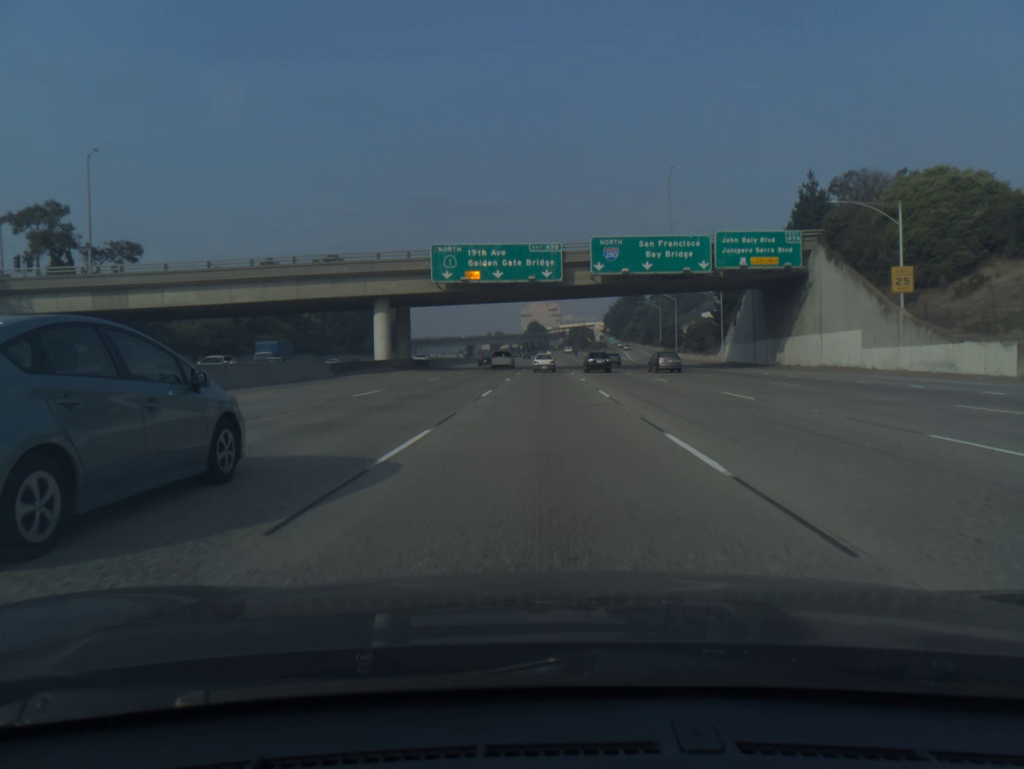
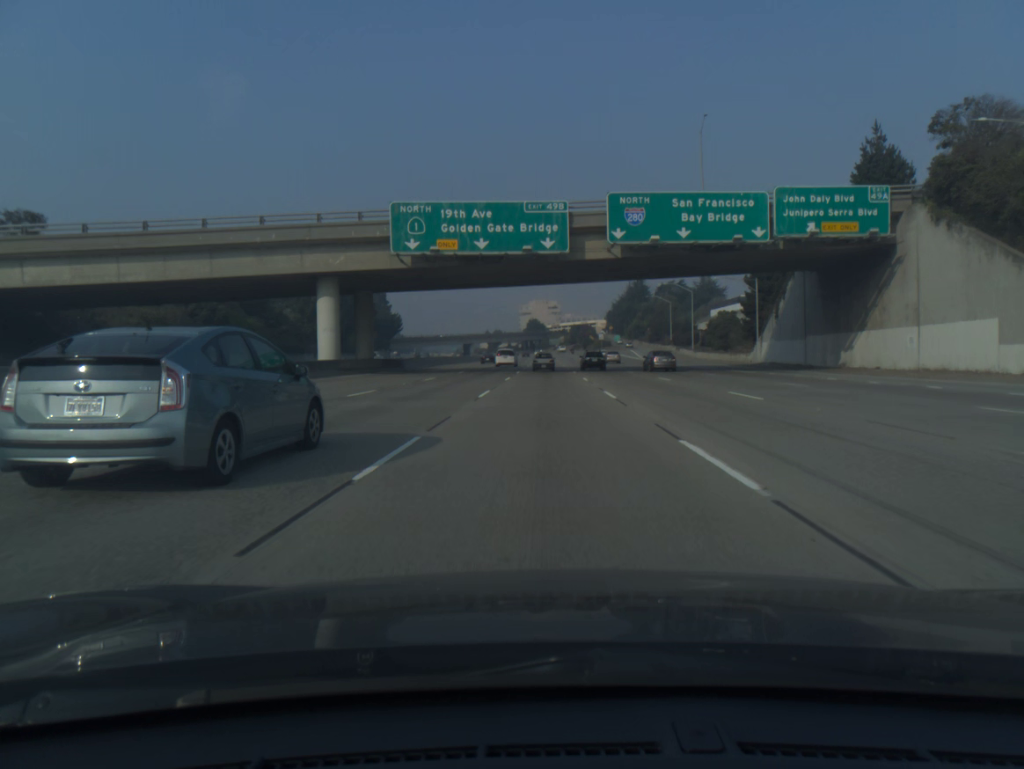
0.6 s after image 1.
(0.0, +15.6) m; 0°
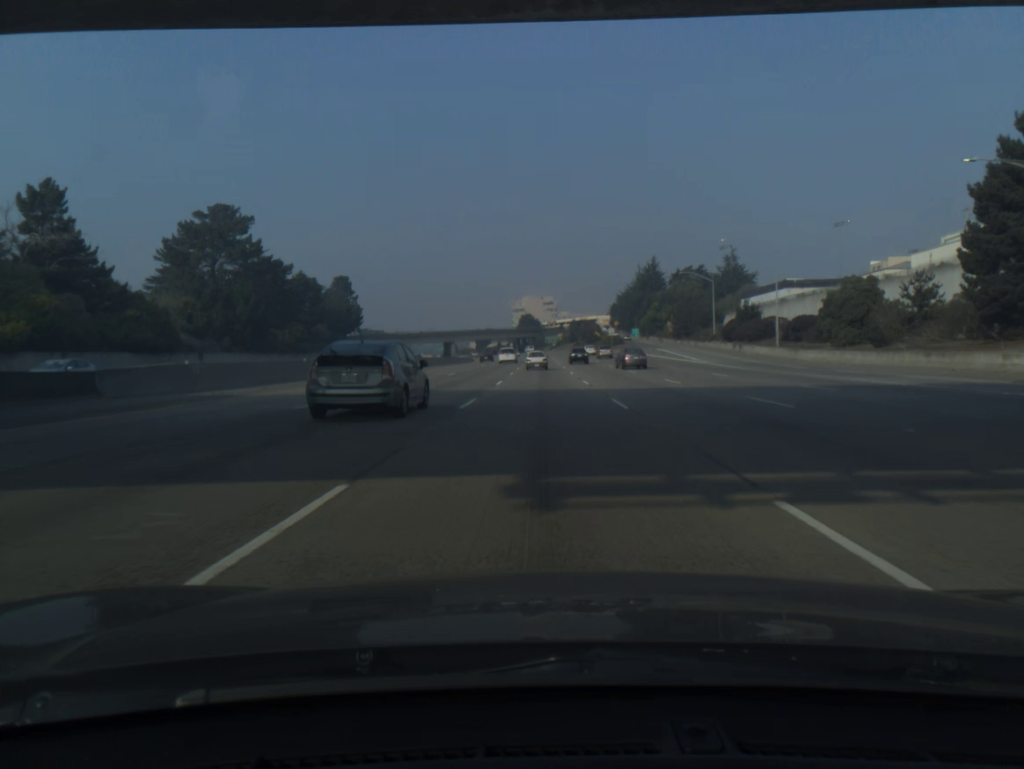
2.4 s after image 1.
(+0.1, +46.8) m; 0°
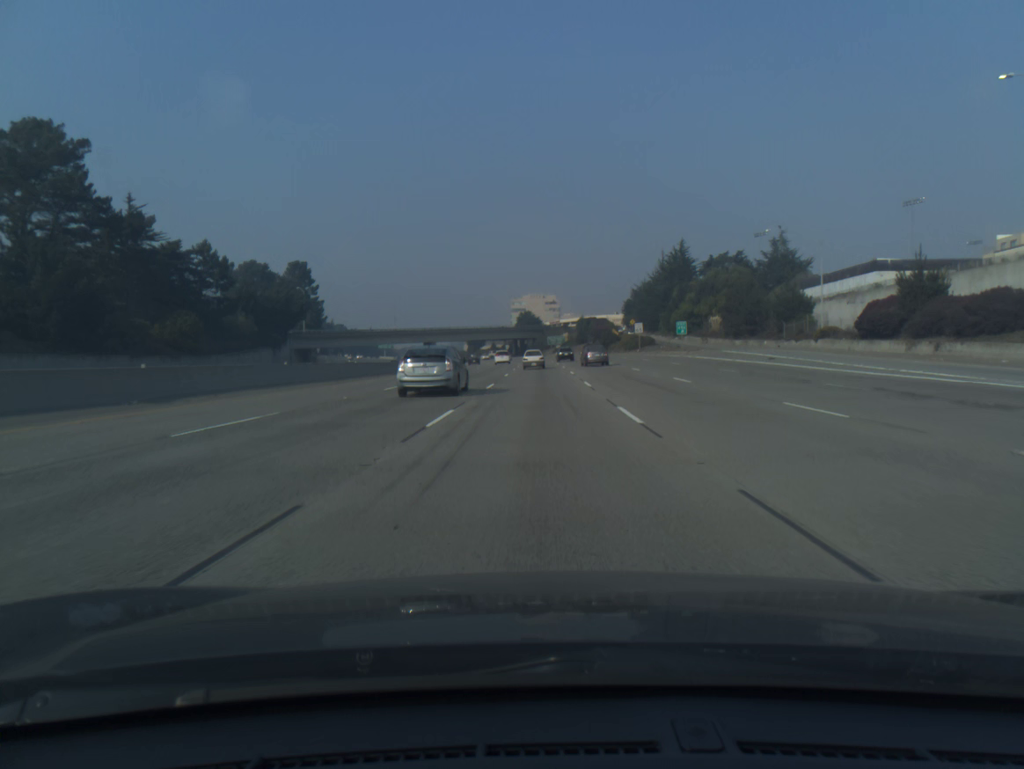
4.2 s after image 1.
(0.0, +46.8) m; 0°
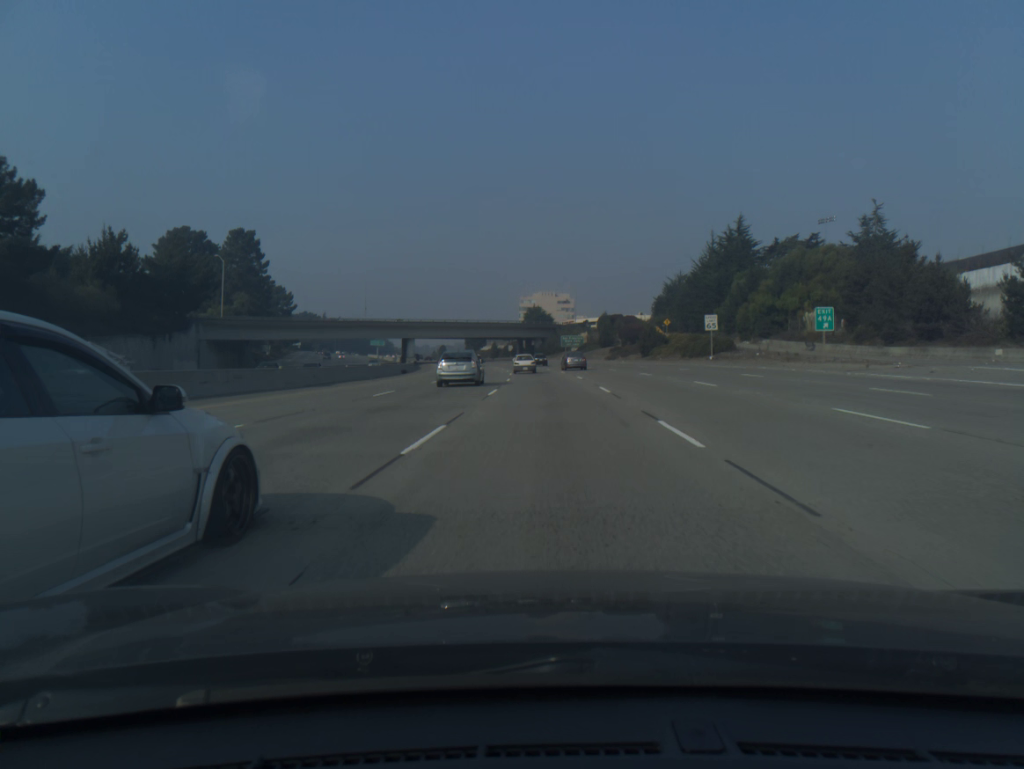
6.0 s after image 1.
(-0.3, +46.4) m; -1°
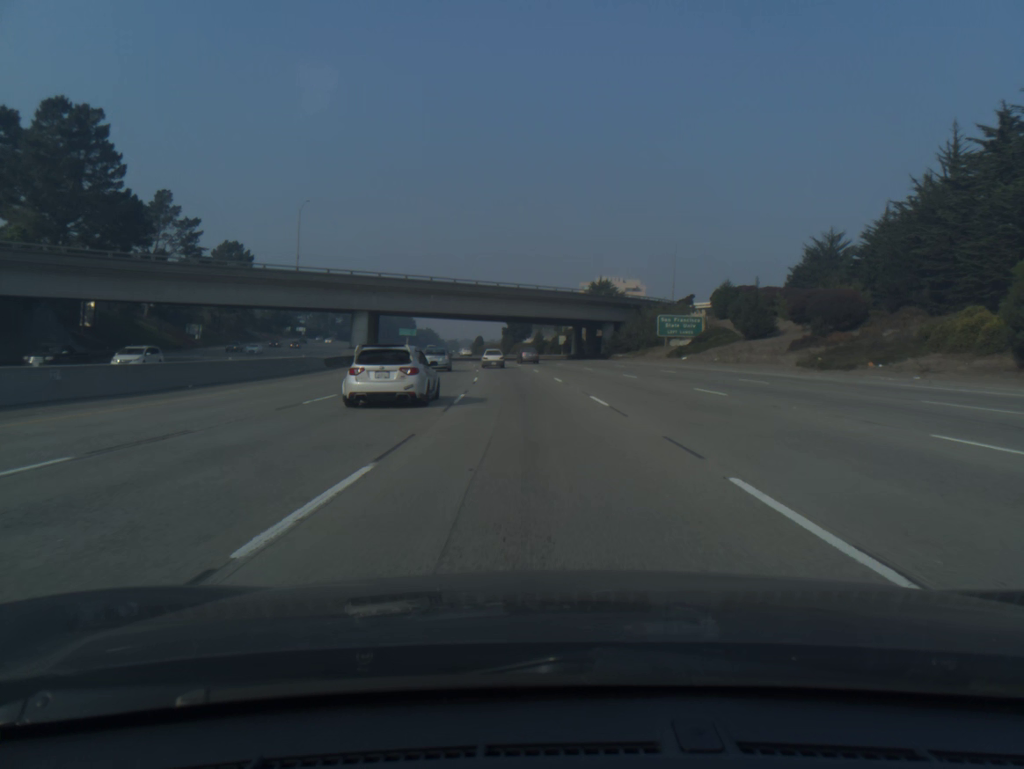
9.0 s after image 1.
(-1.7, +76.8) m; -4°
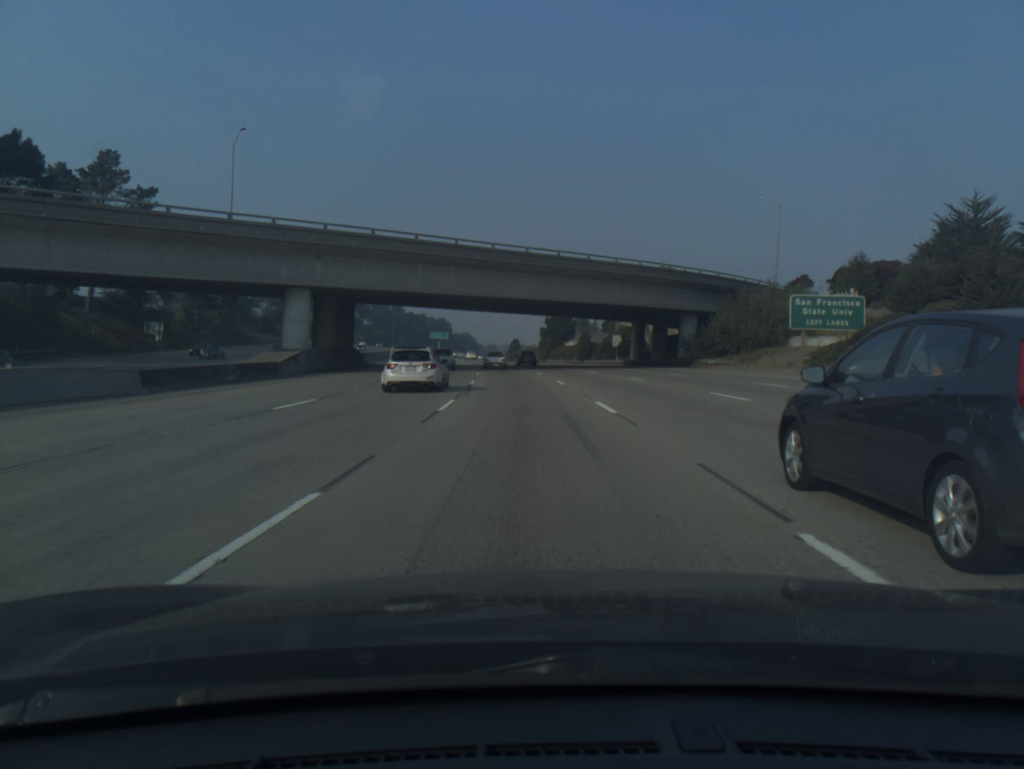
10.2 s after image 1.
(-0.8, +30.9) m; -3°
